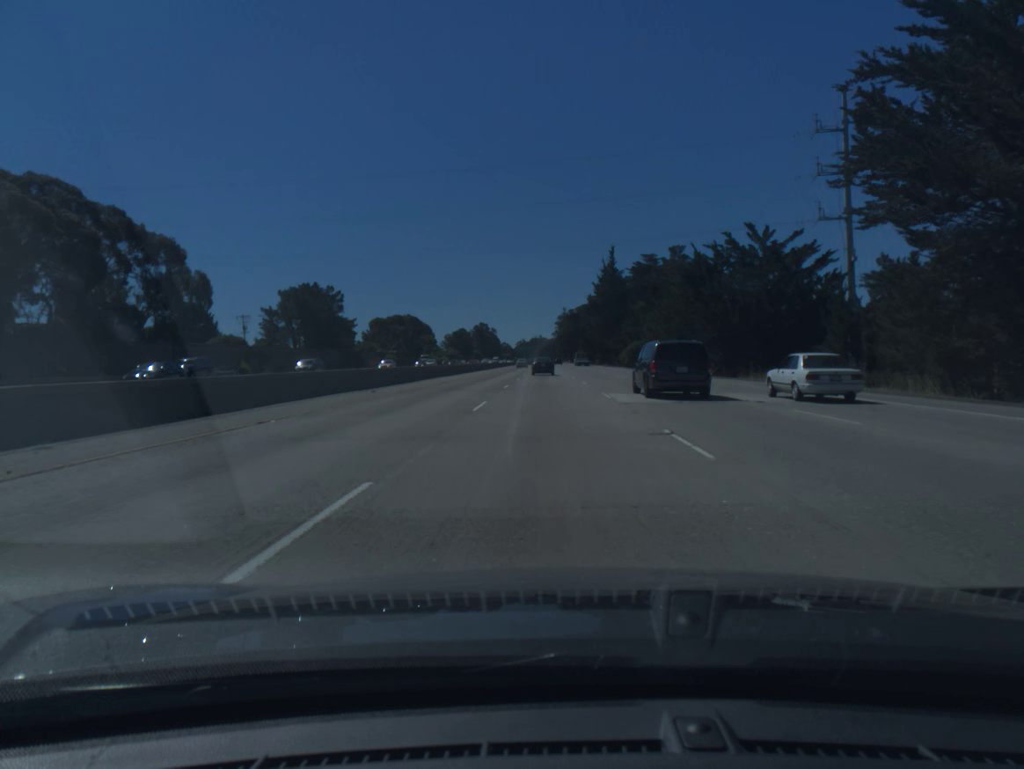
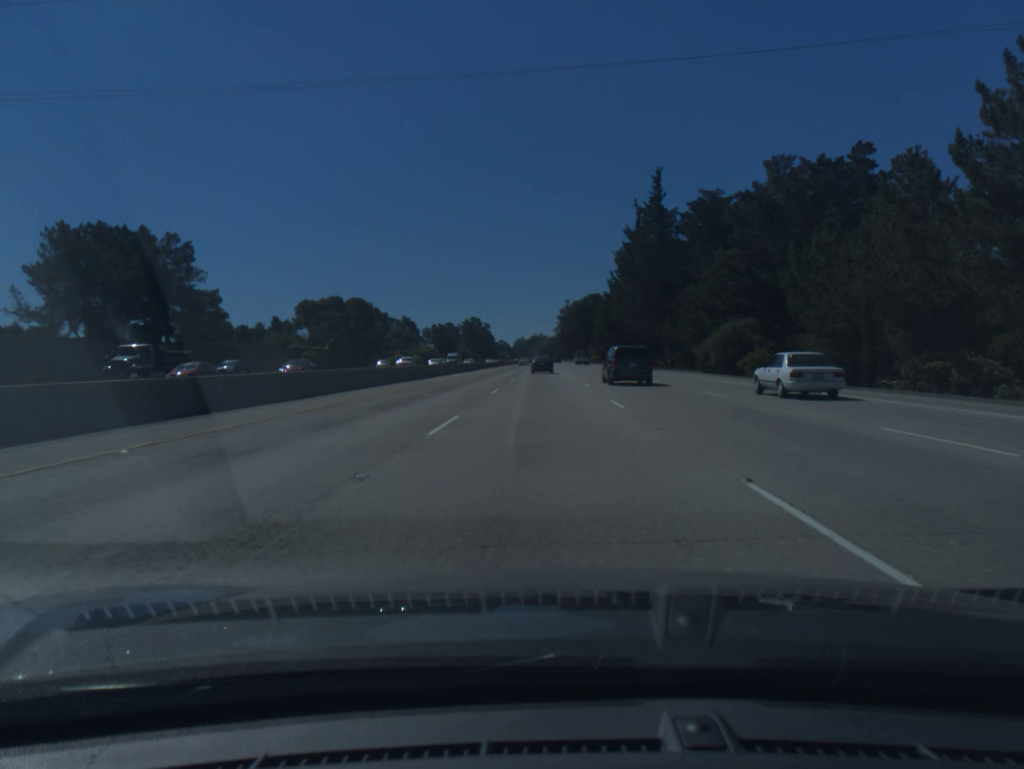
(+0.1, +63.7) m; 0°
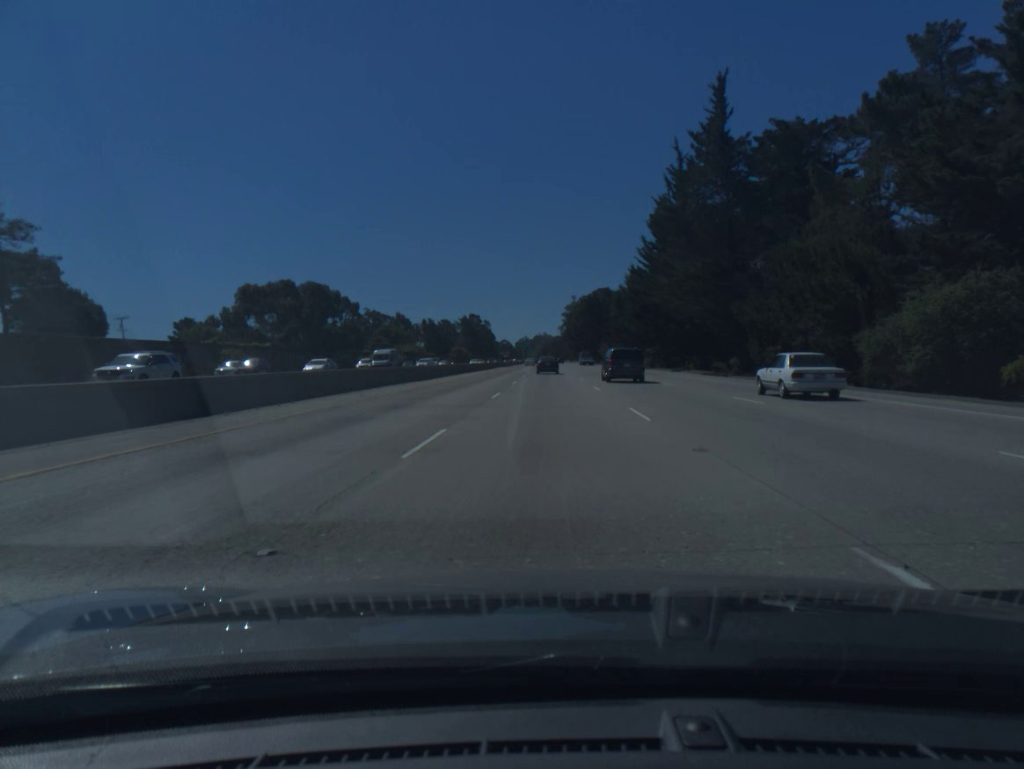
(-0.1, +32.1) m; 0°
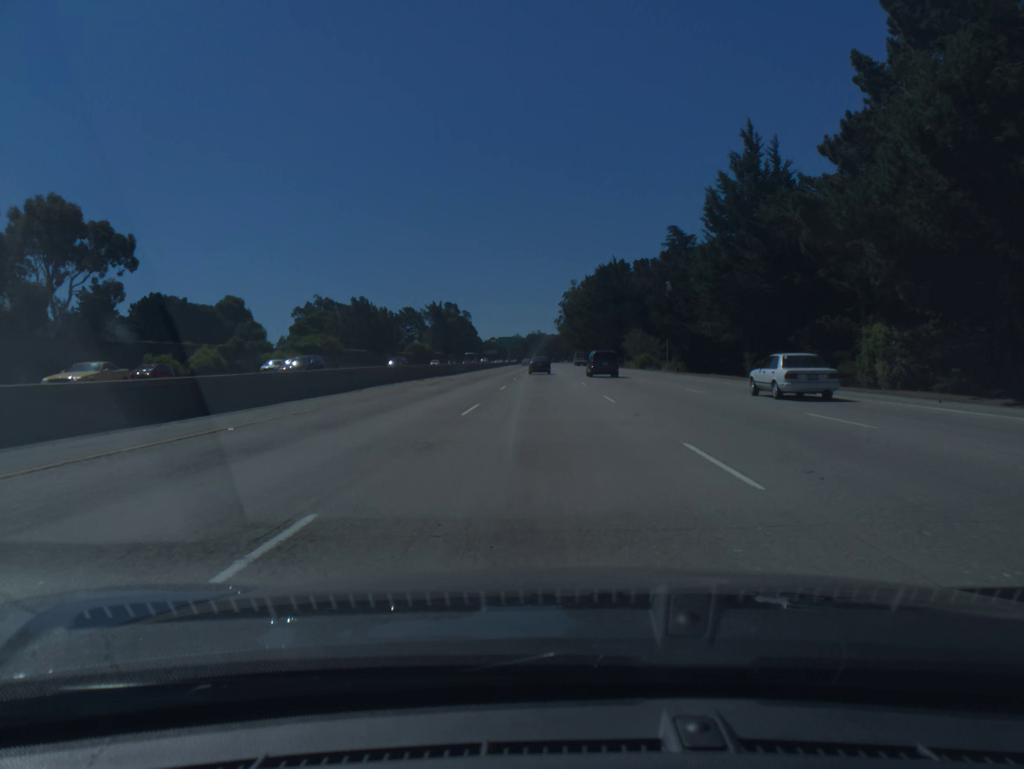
(+0.3, +80.8) m; 0°
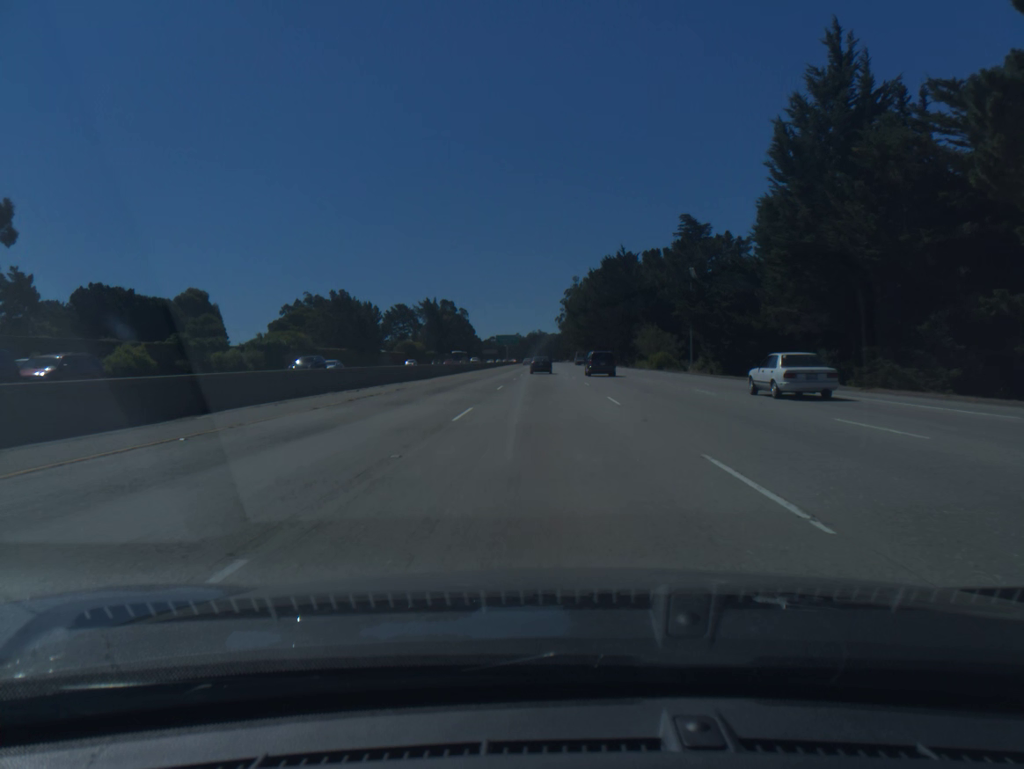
(0.0, +16.3) m; 0°
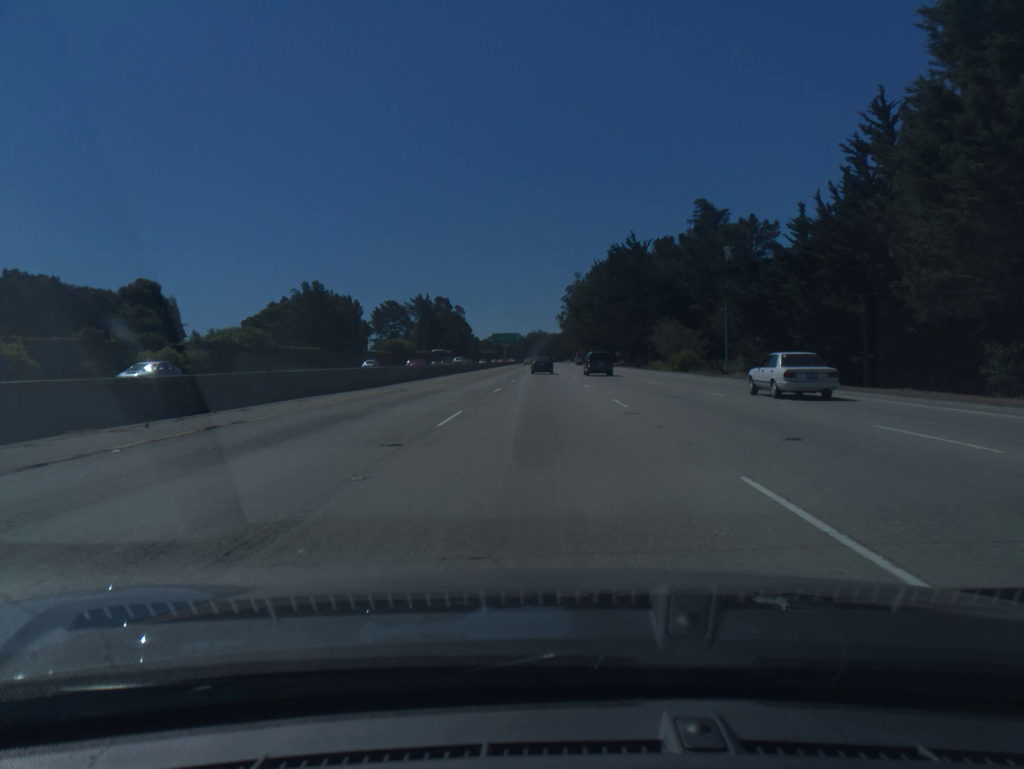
(0.0, +16.3) m; 0°
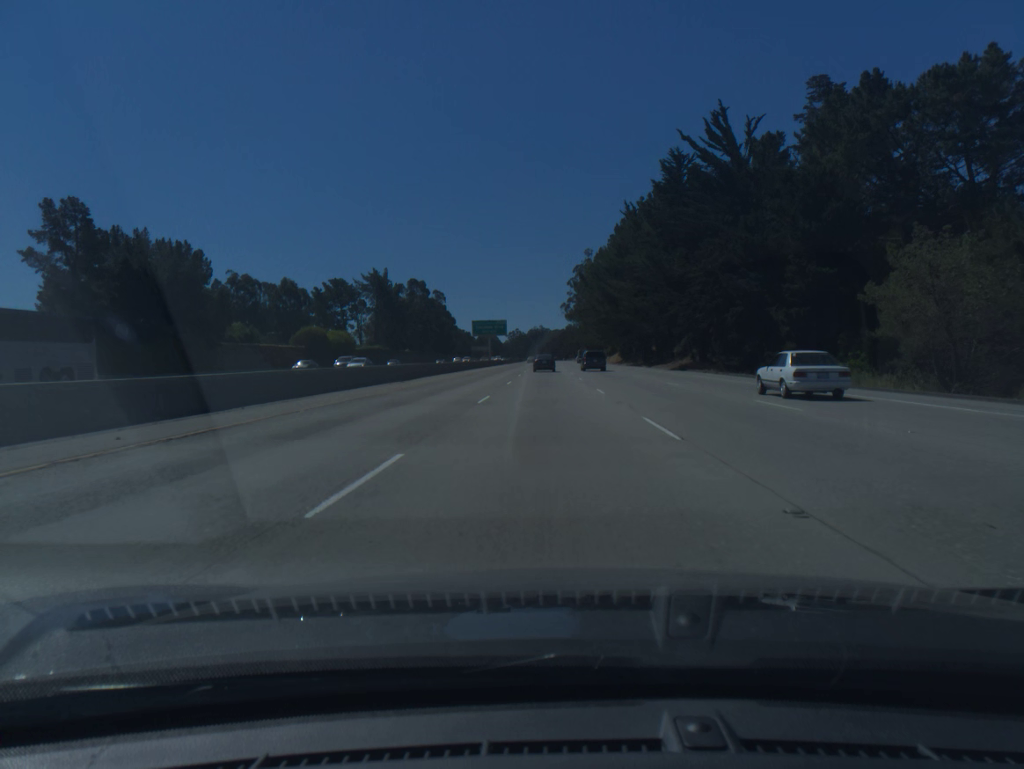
(0.0, +65.5) m; 0°
